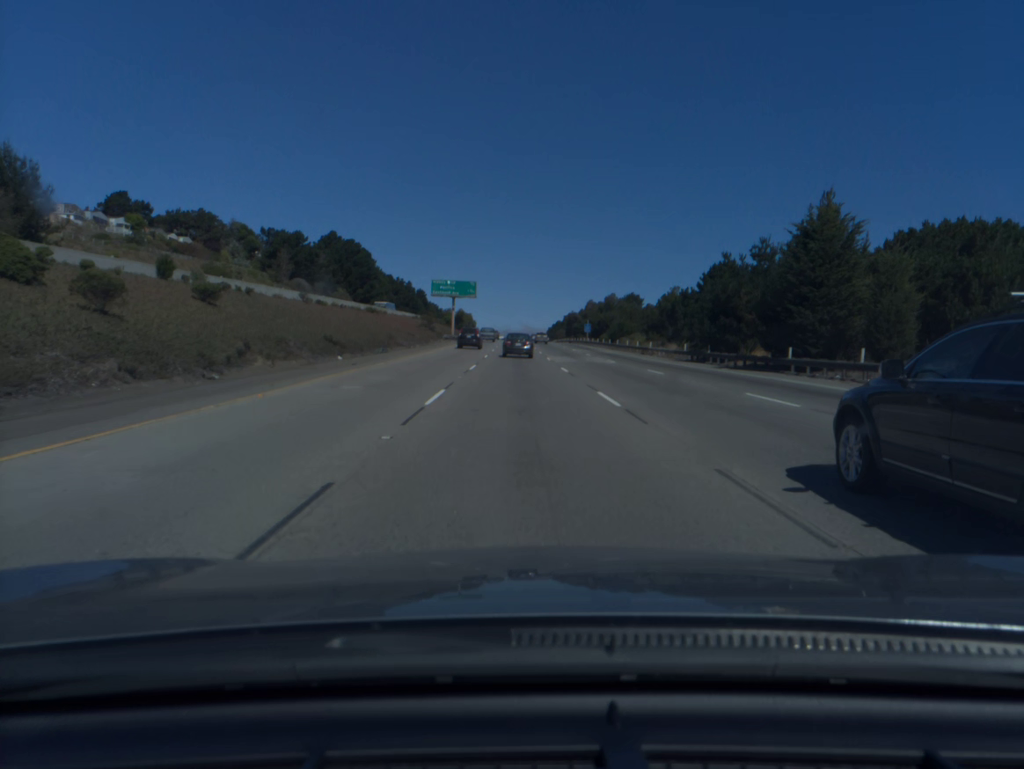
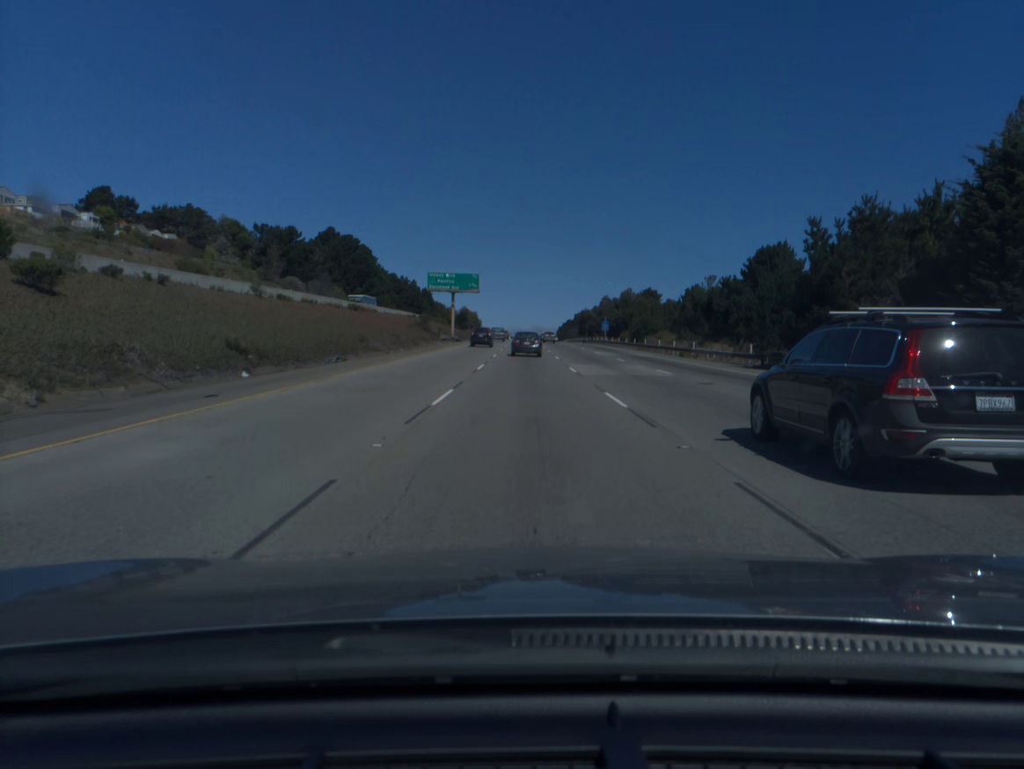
(-0.1, +14.6) m; -1°
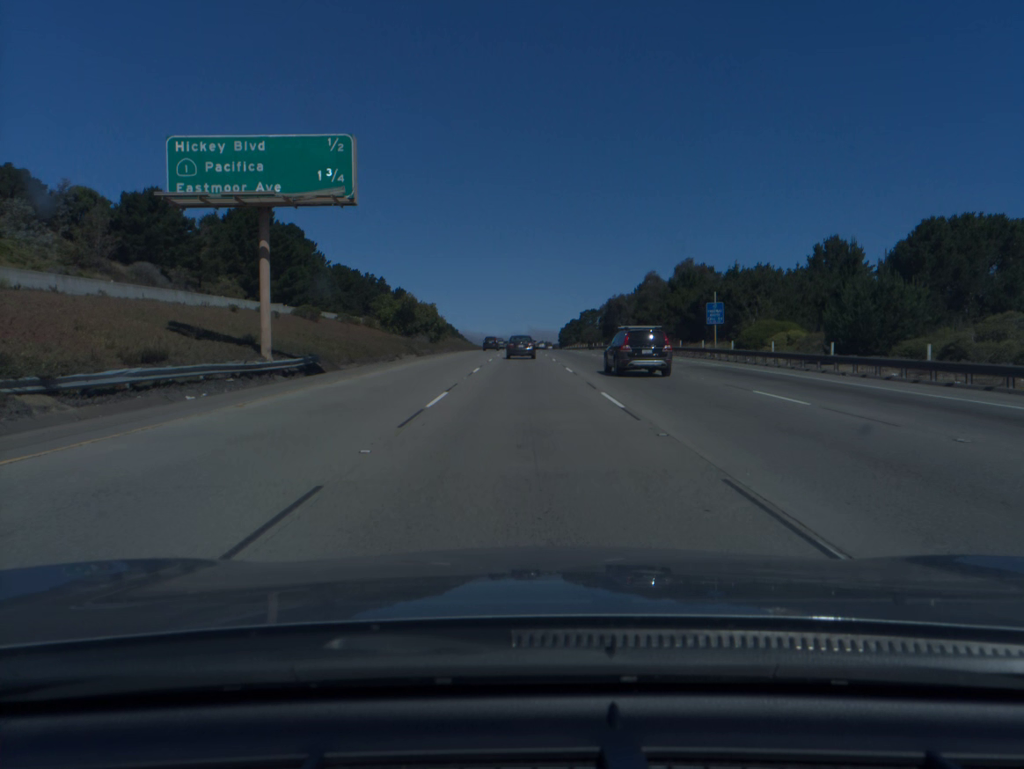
(0.0, +73.1) m; 0°
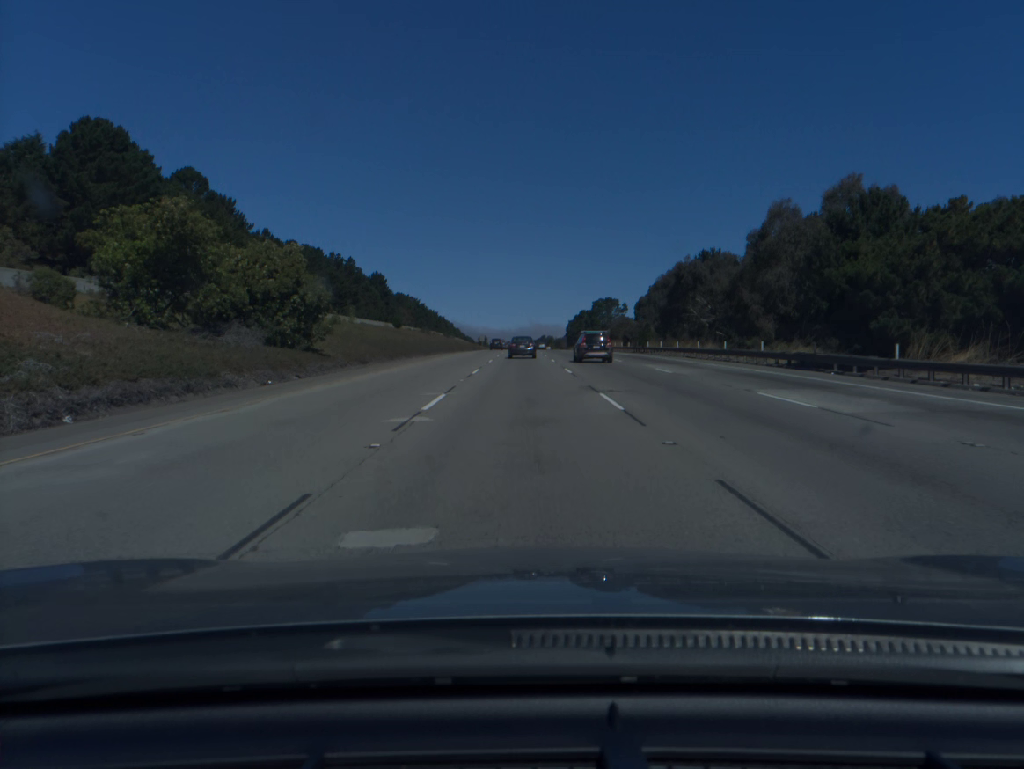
(-0.1, +58.8) m; 0°
